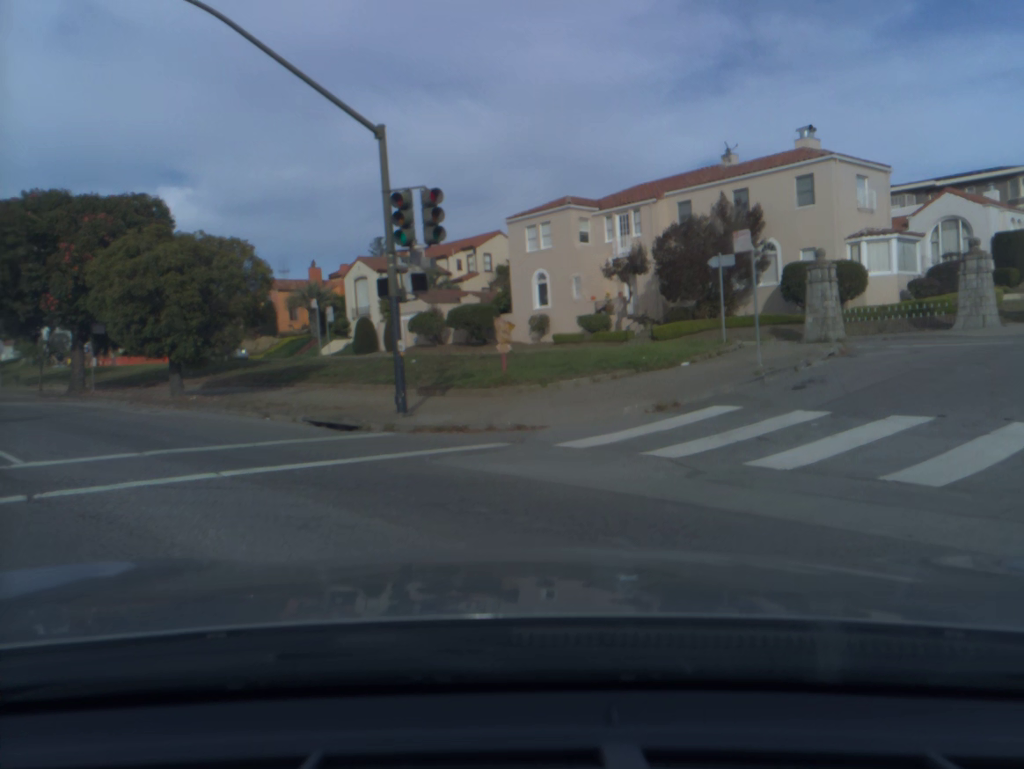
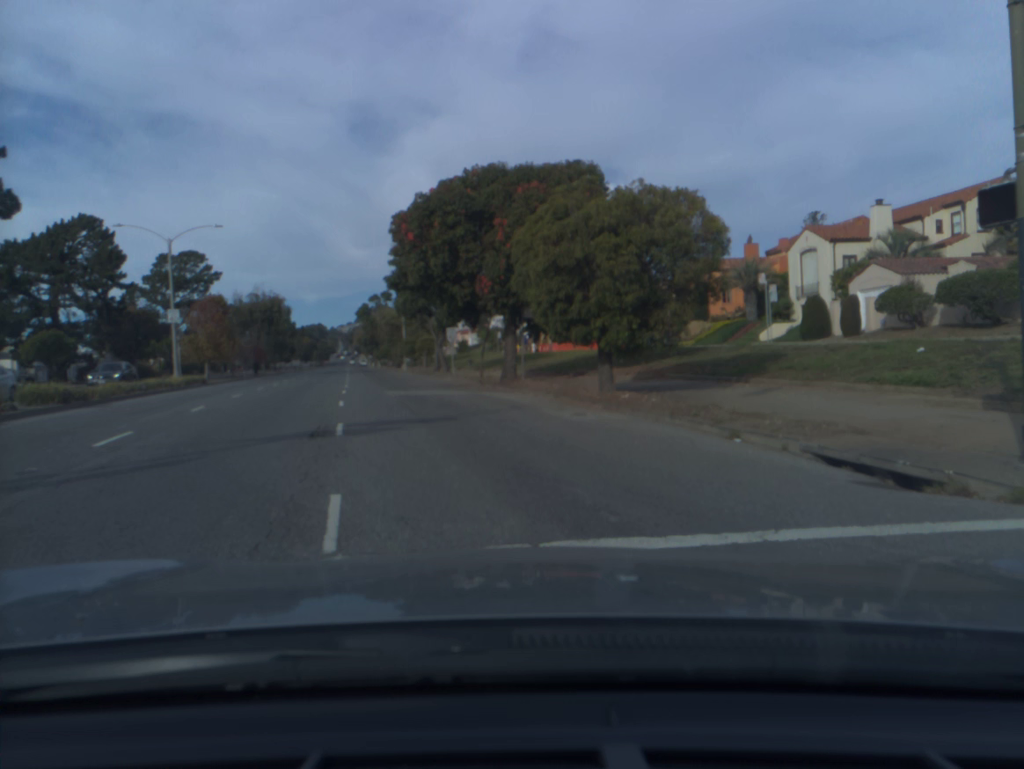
(-1.8, +6.7) m; -26°
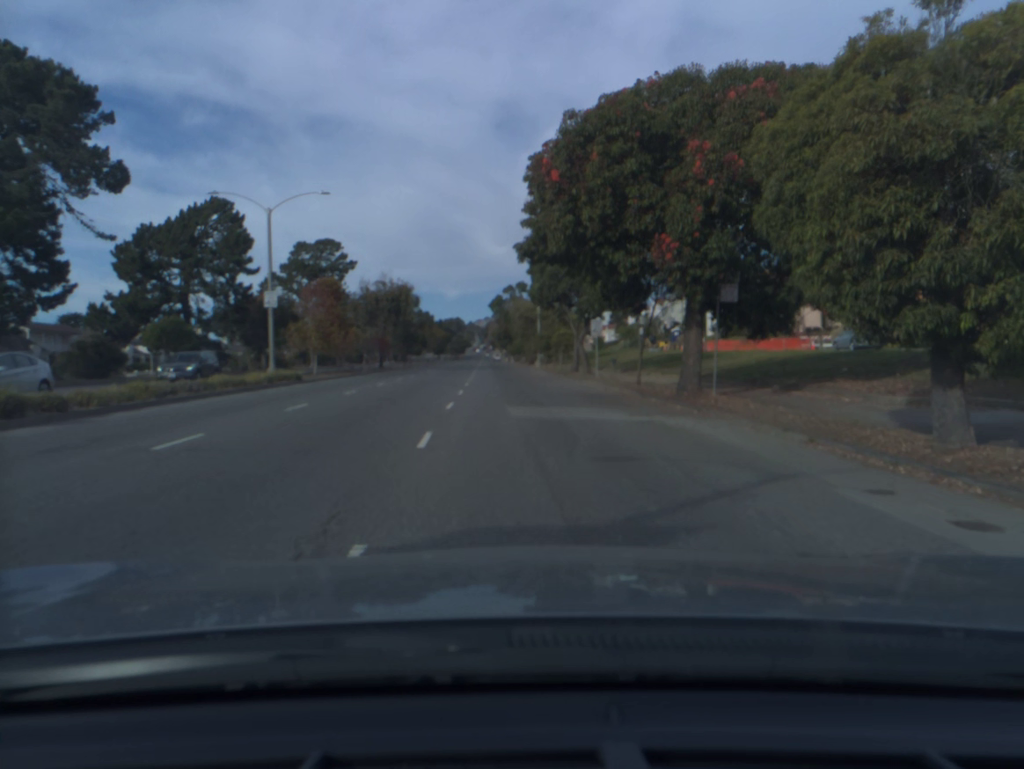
(-0.8, +9.4) m; -7°
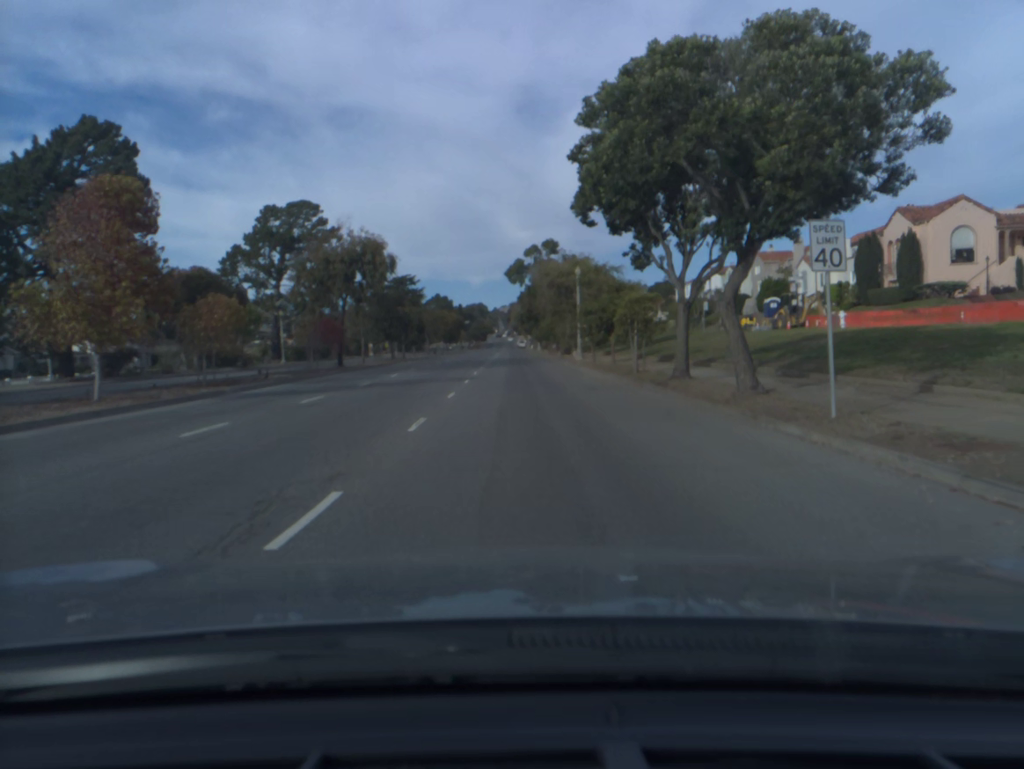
(-0.4, +26.9) m; -2°
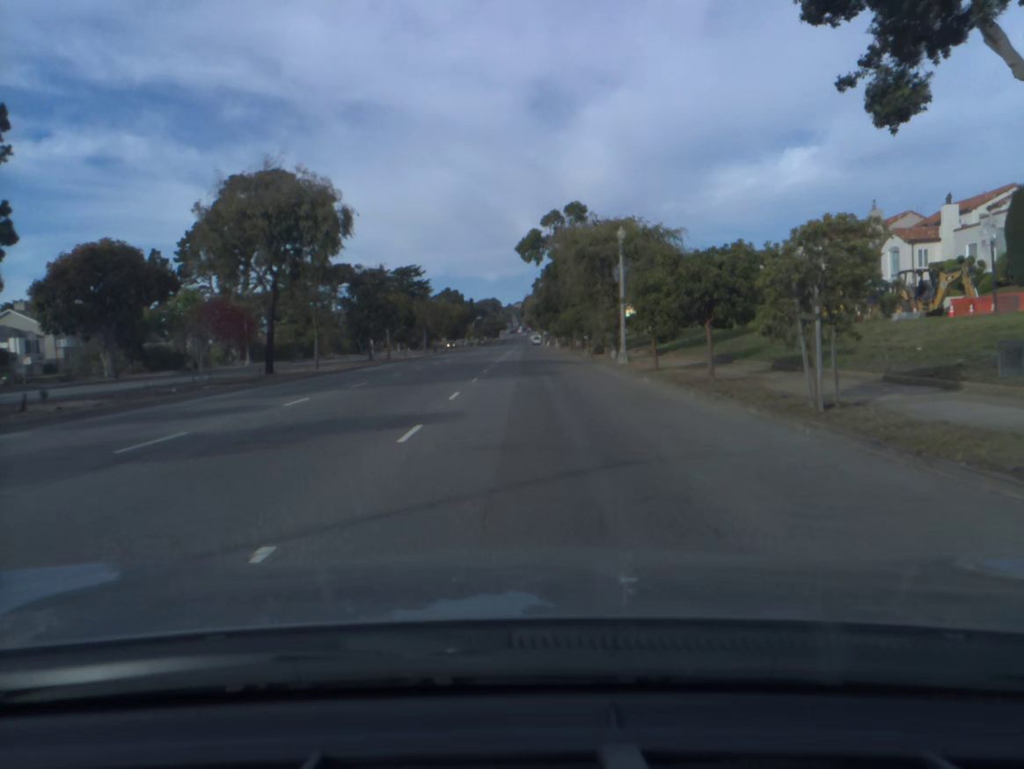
(-0.2, +16.9) m; -1°
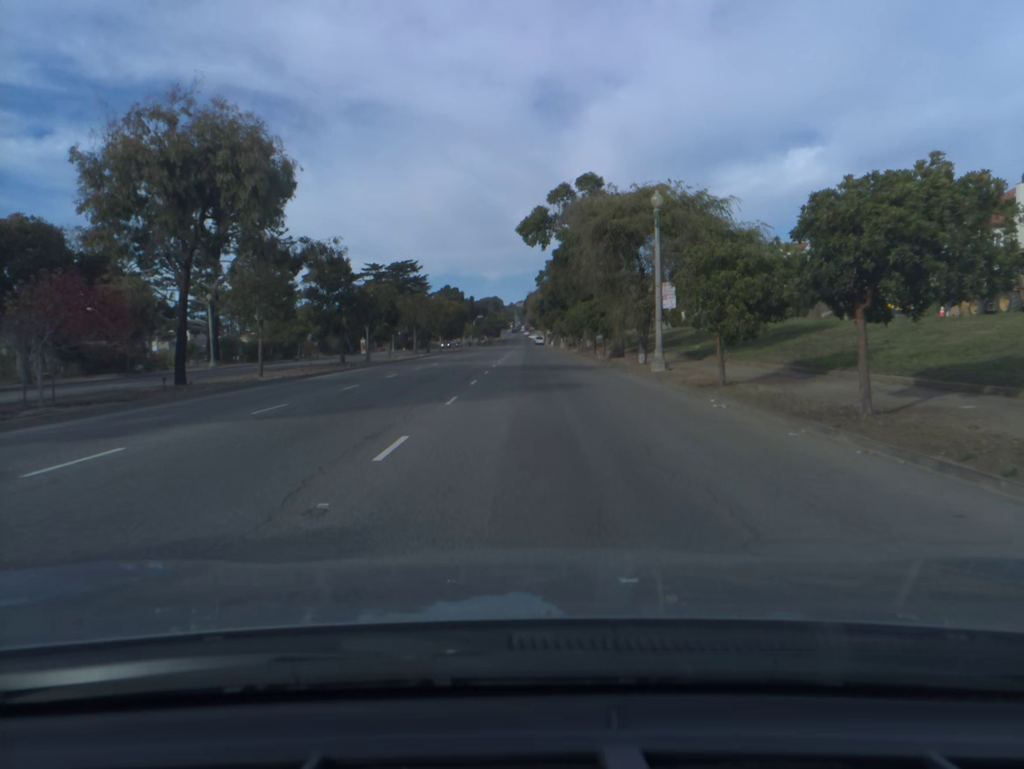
(0.0, +9.1) m; 0°
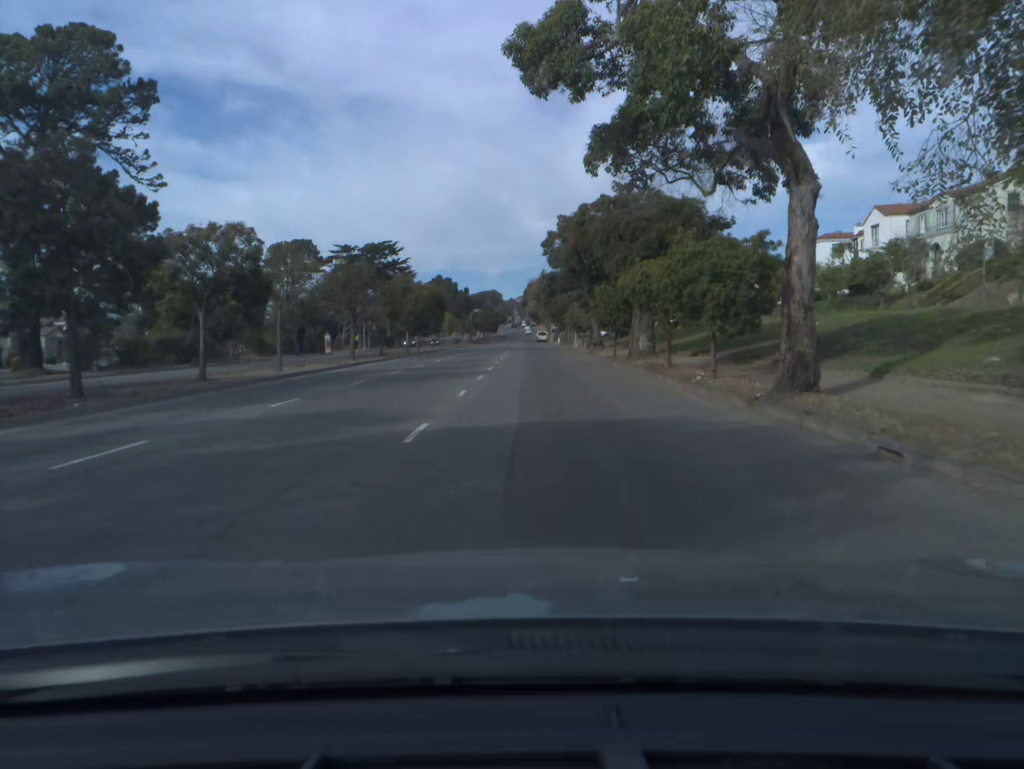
(0.0, +28.5) m; 0°
